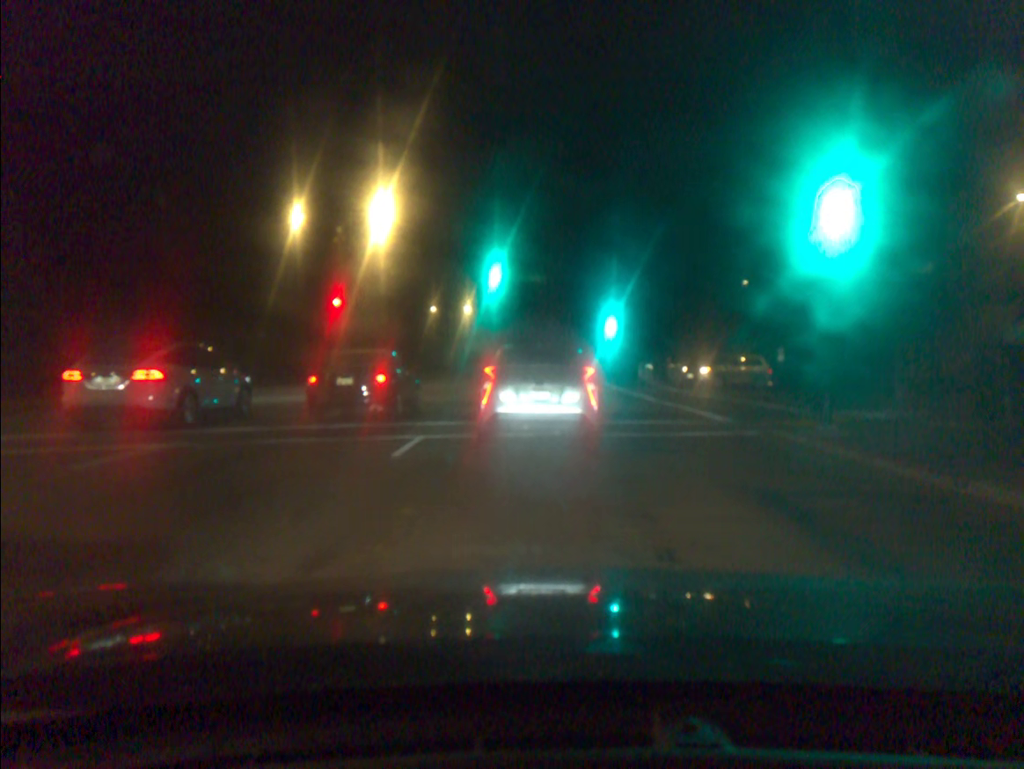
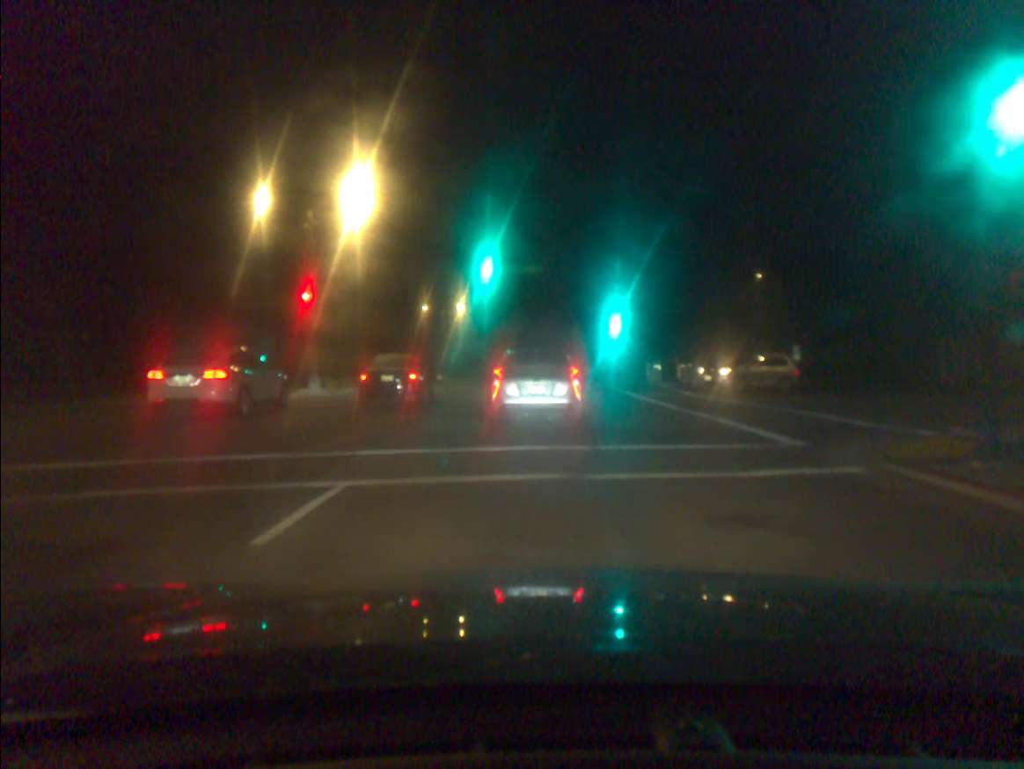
(+0.1, +4.4) m; +1°
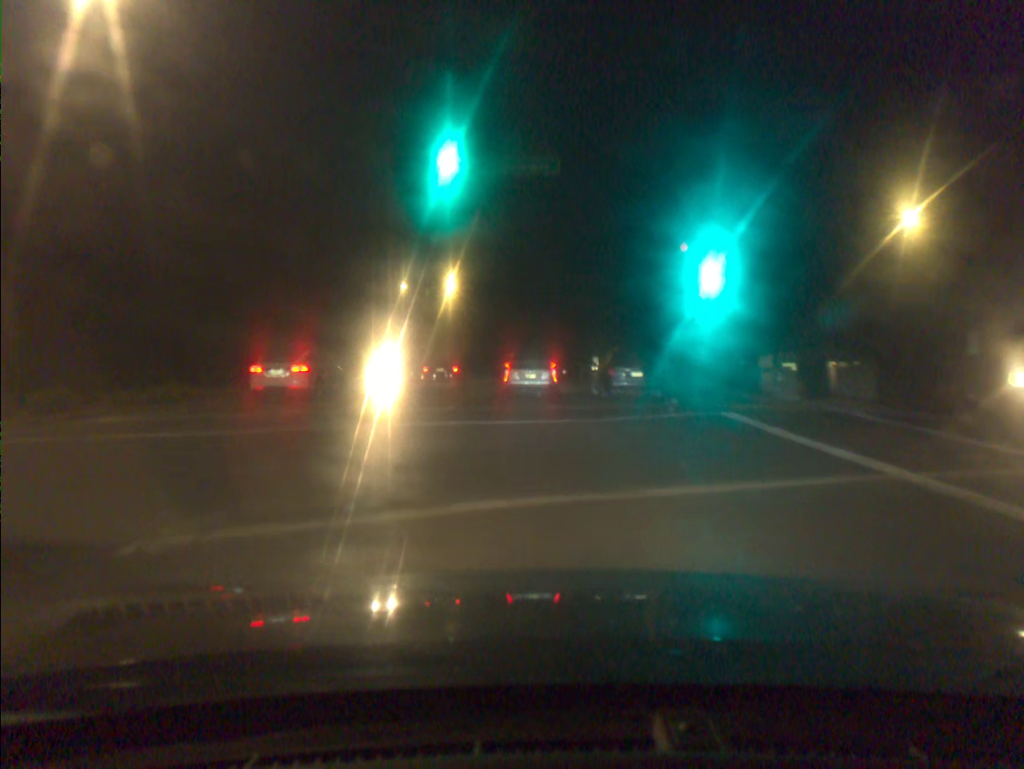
(-0.1, +21.8) m; -1°
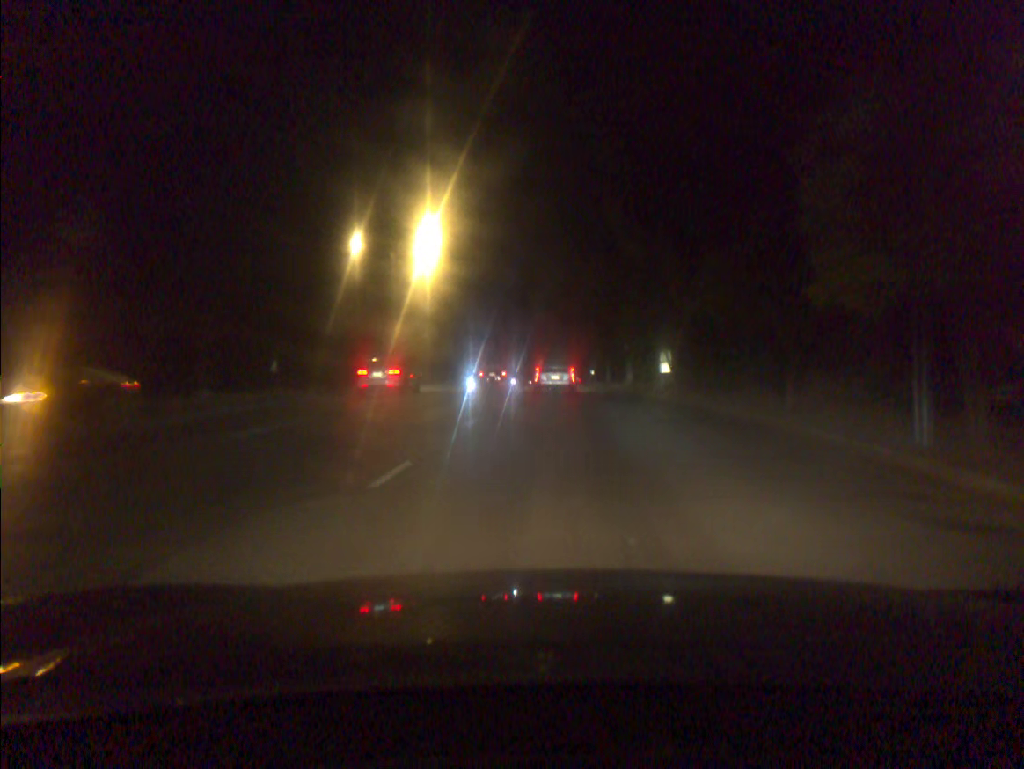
(-0.5, +25.2) m; -1°
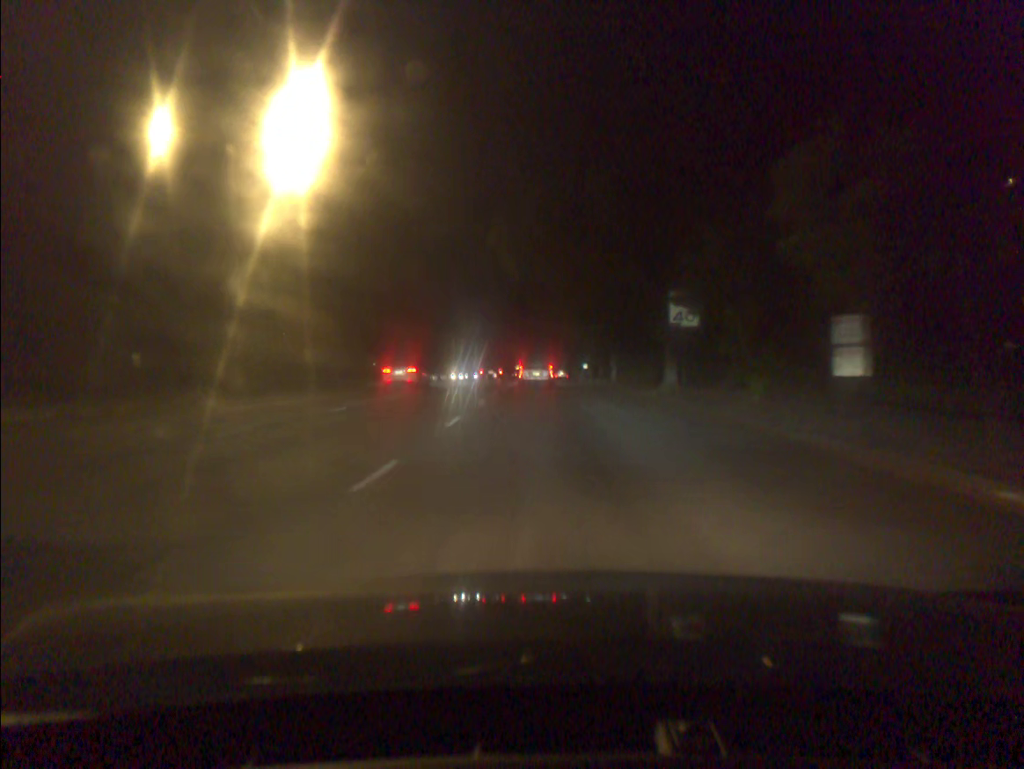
(+0.3, +22.2) m; +1°
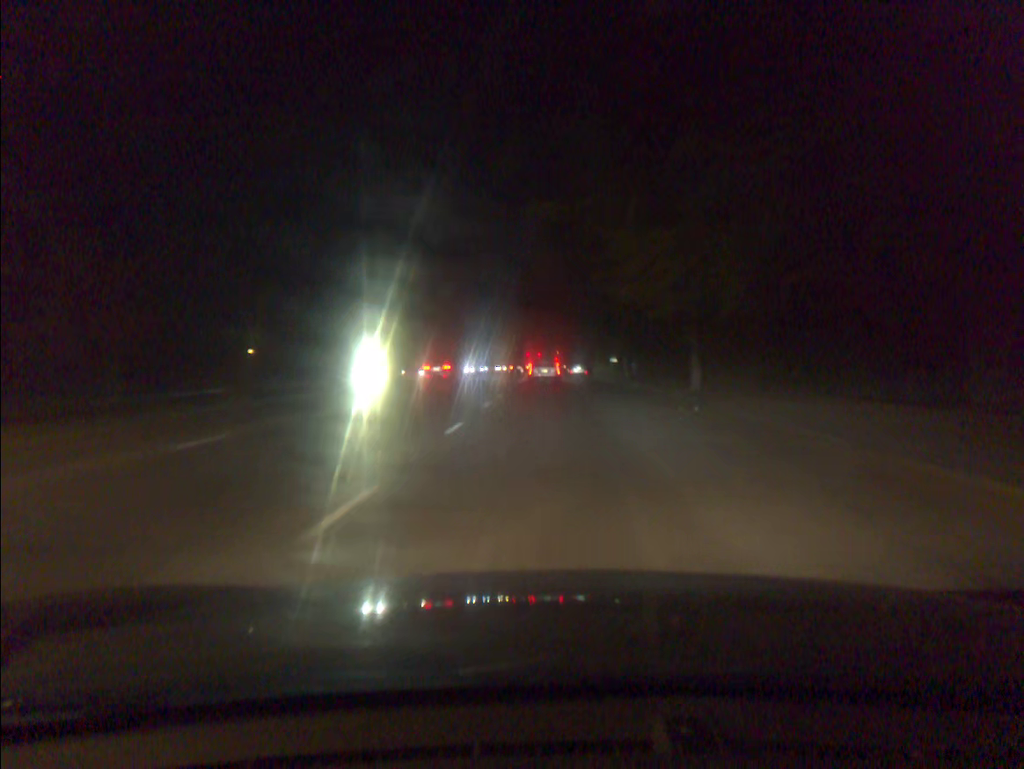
(-0.2, +24.0) m; -1°
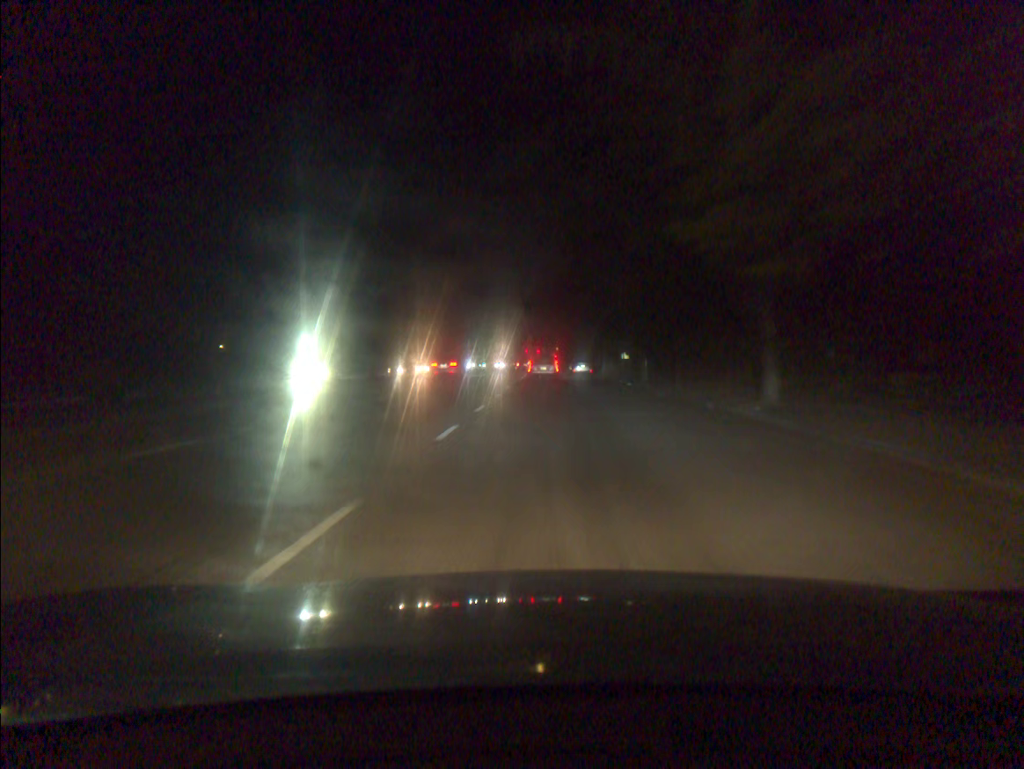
(0.0, +8.5) m; 0°
